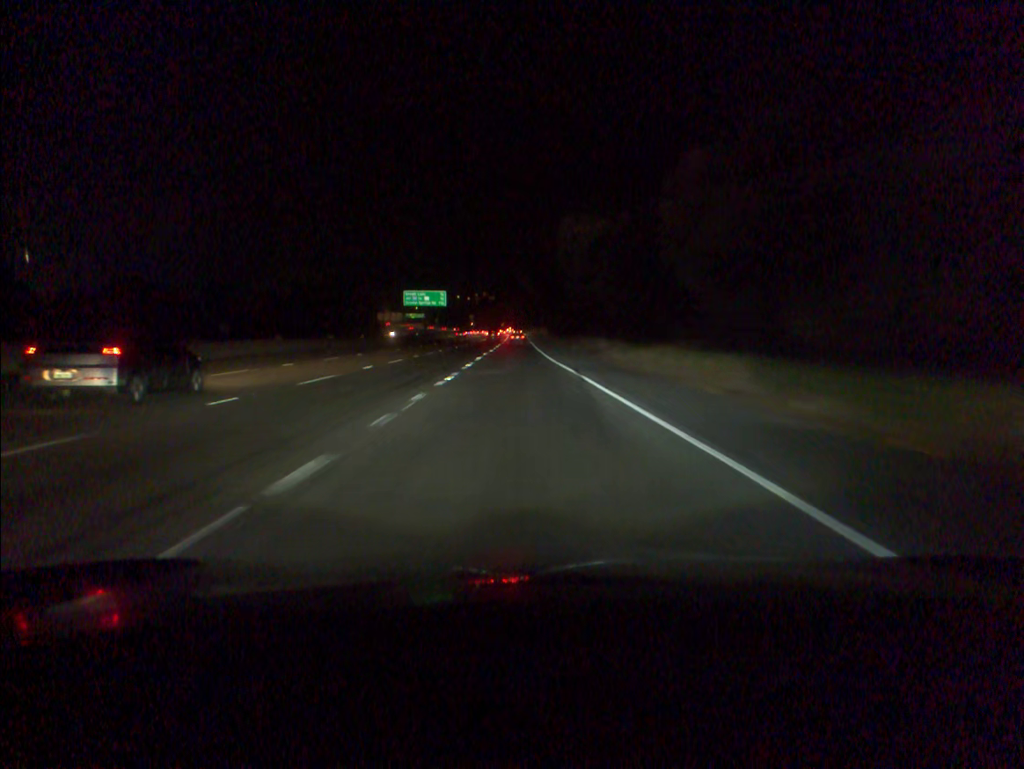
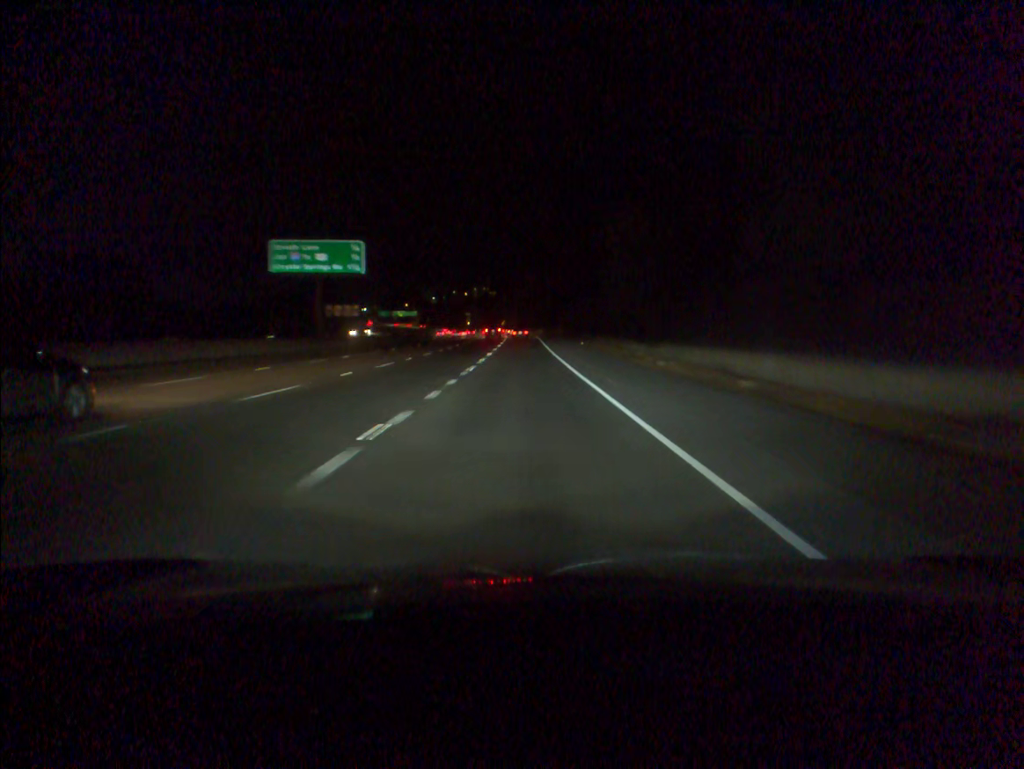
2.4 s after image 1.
(-0.5, +76.2) m; 0°
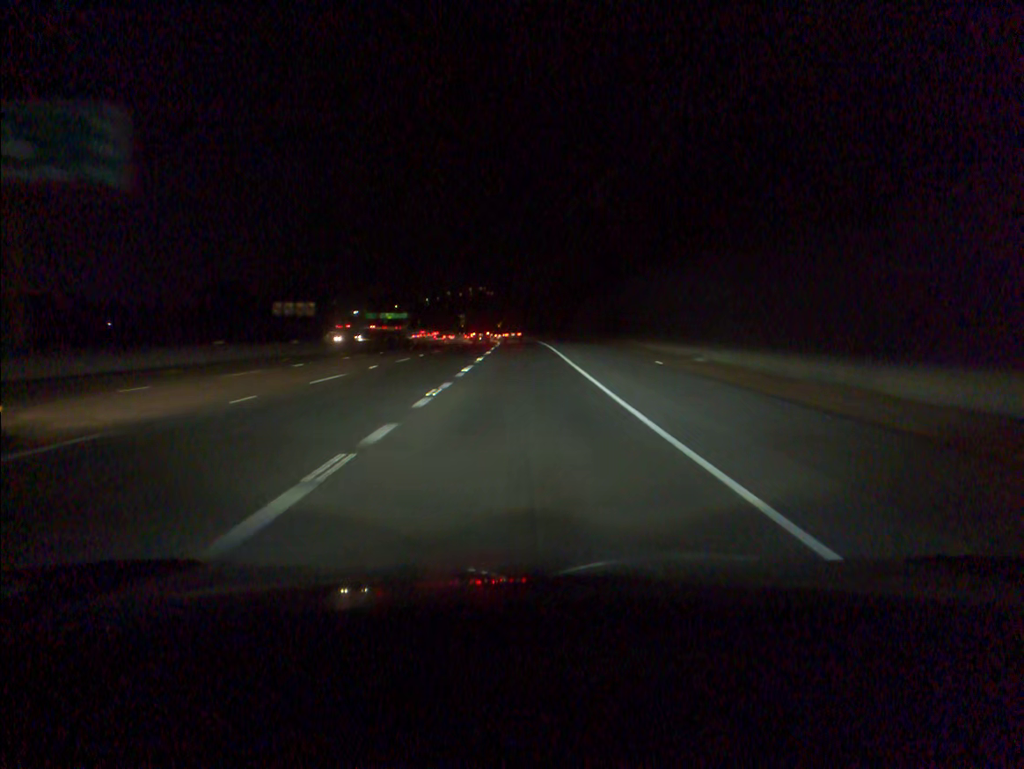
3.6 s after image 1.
(0.0, +37.7) m; 0°
